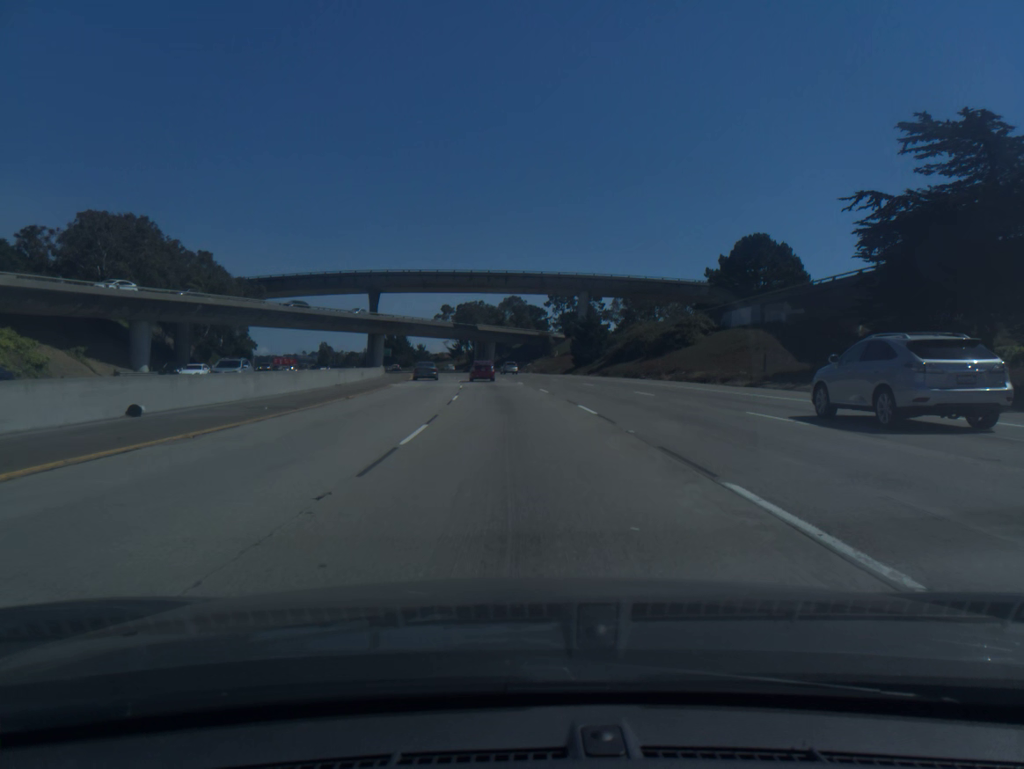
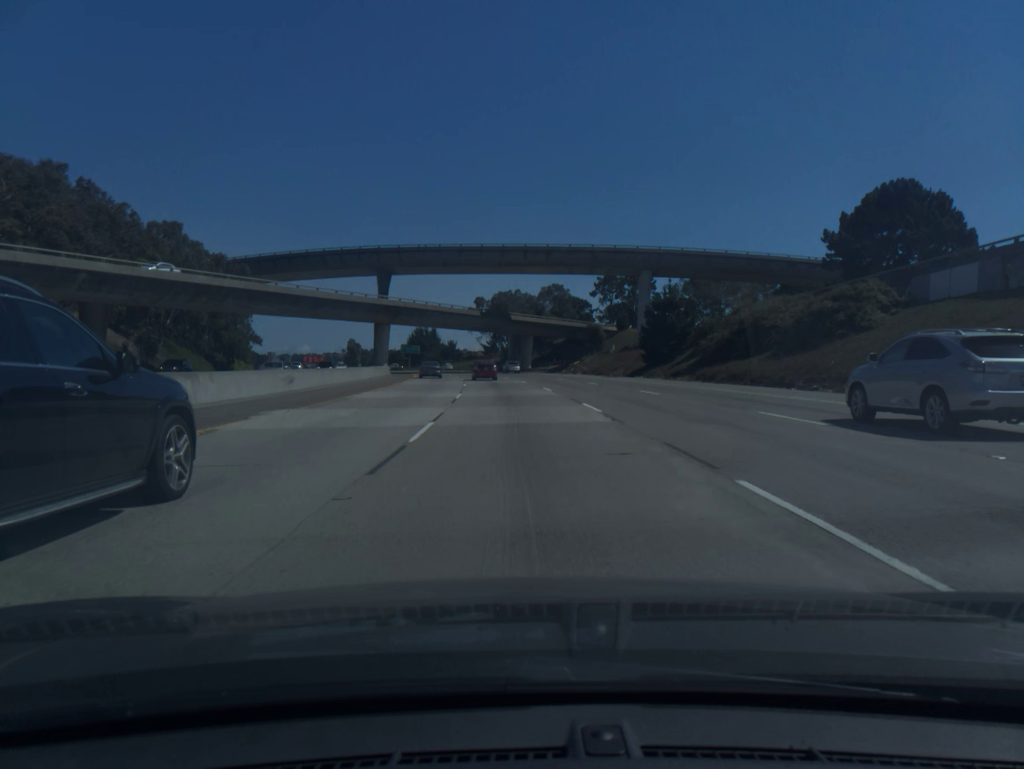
(-0.7, +29.1) m; -3°
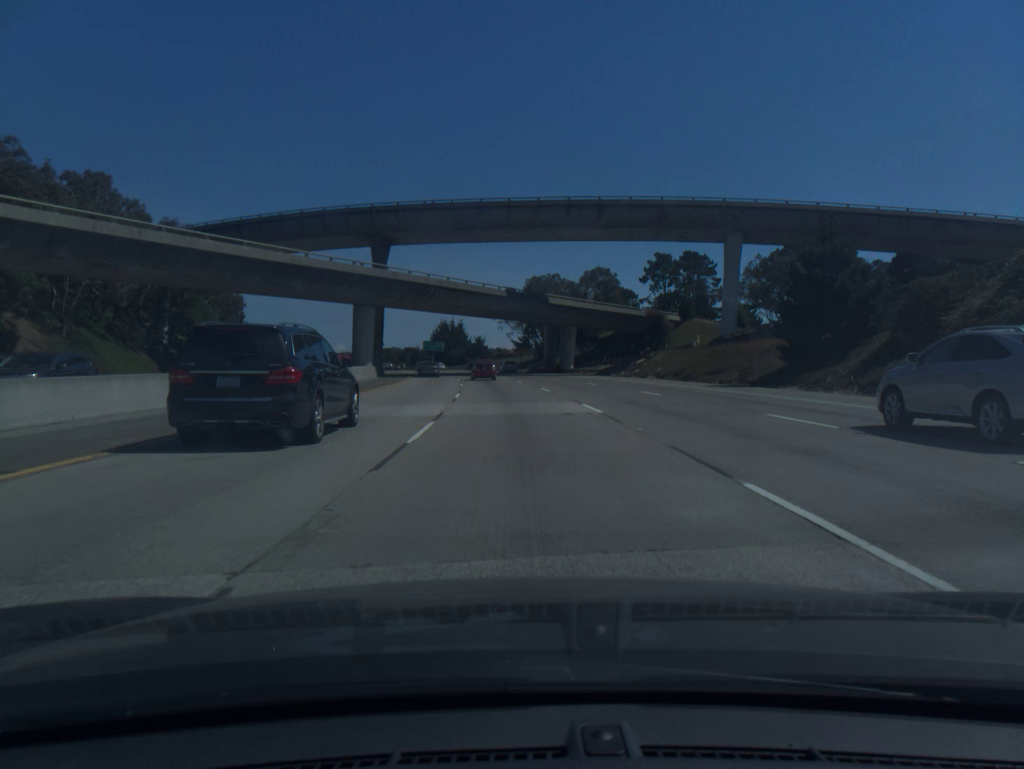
(-0.6, +29.3) m; -2°
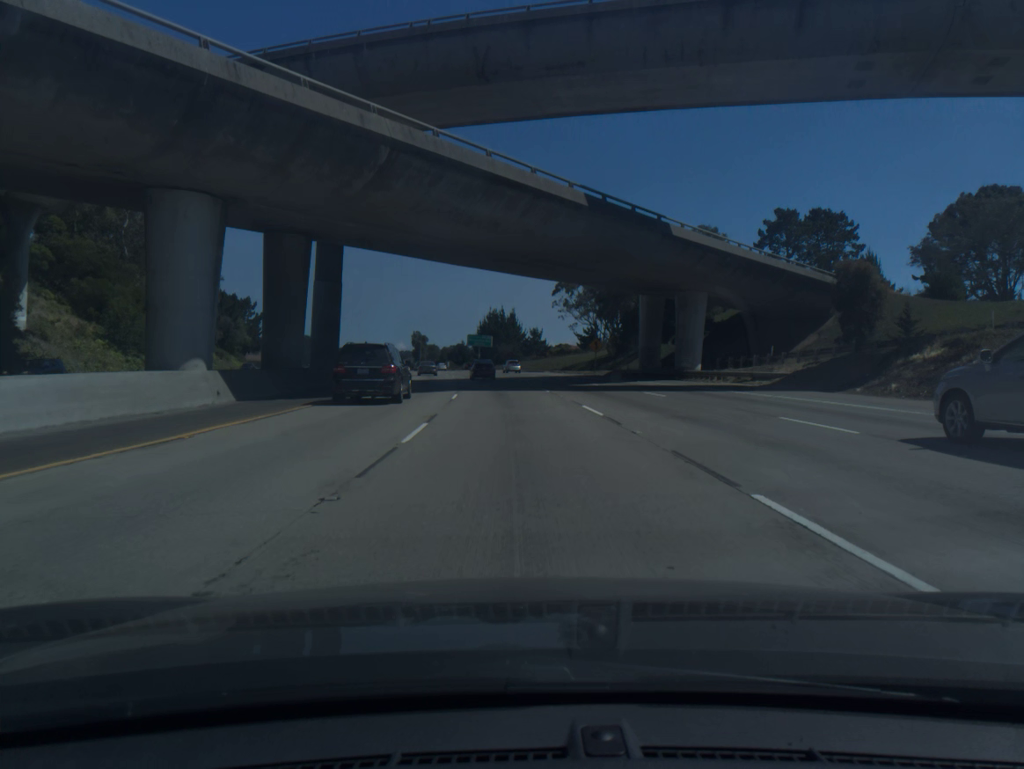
(-1.5, +44.3) m; -4°
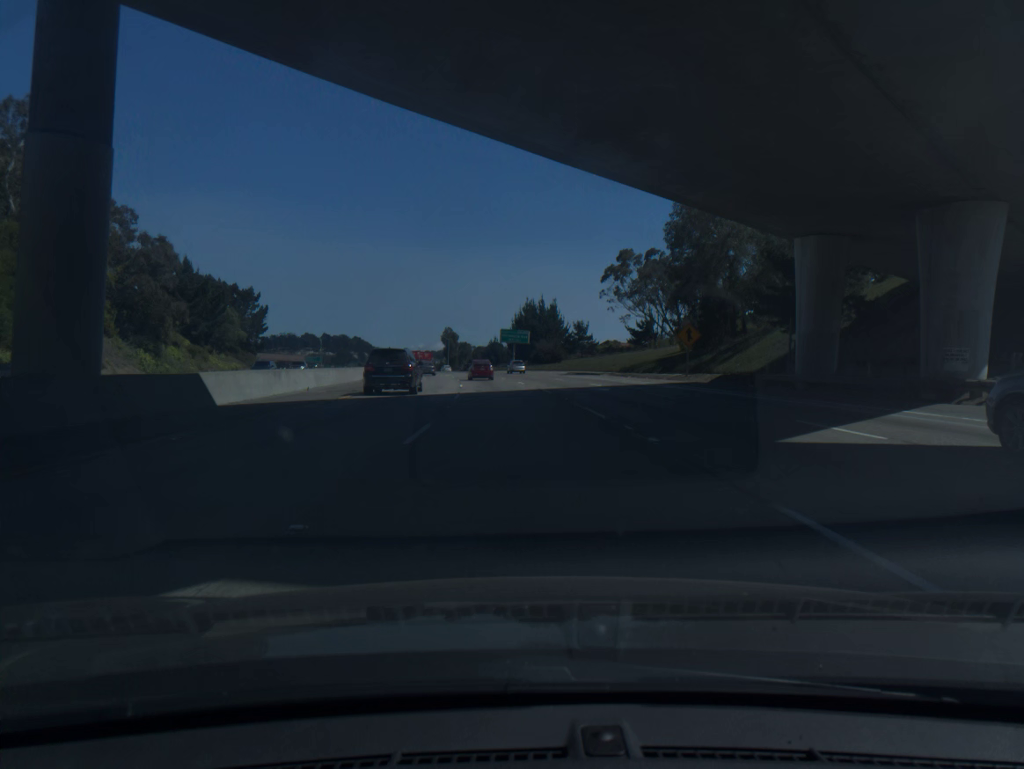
(-0.7, +29.6) m; -2°
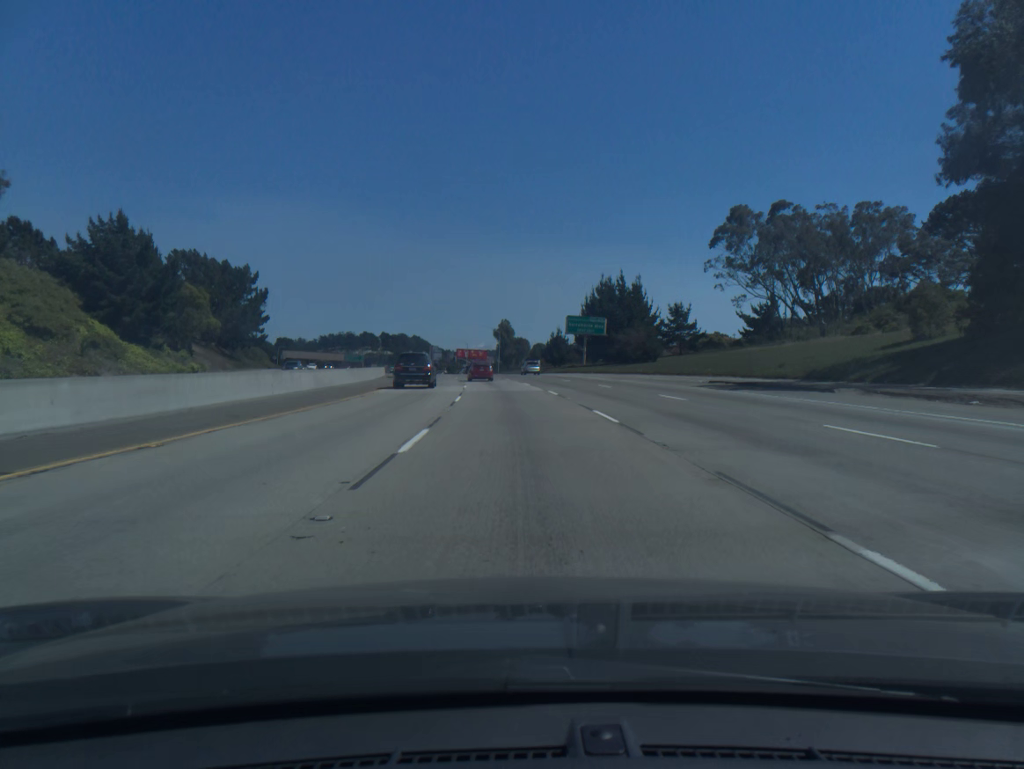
(-1.8, +44.6) m; -5°
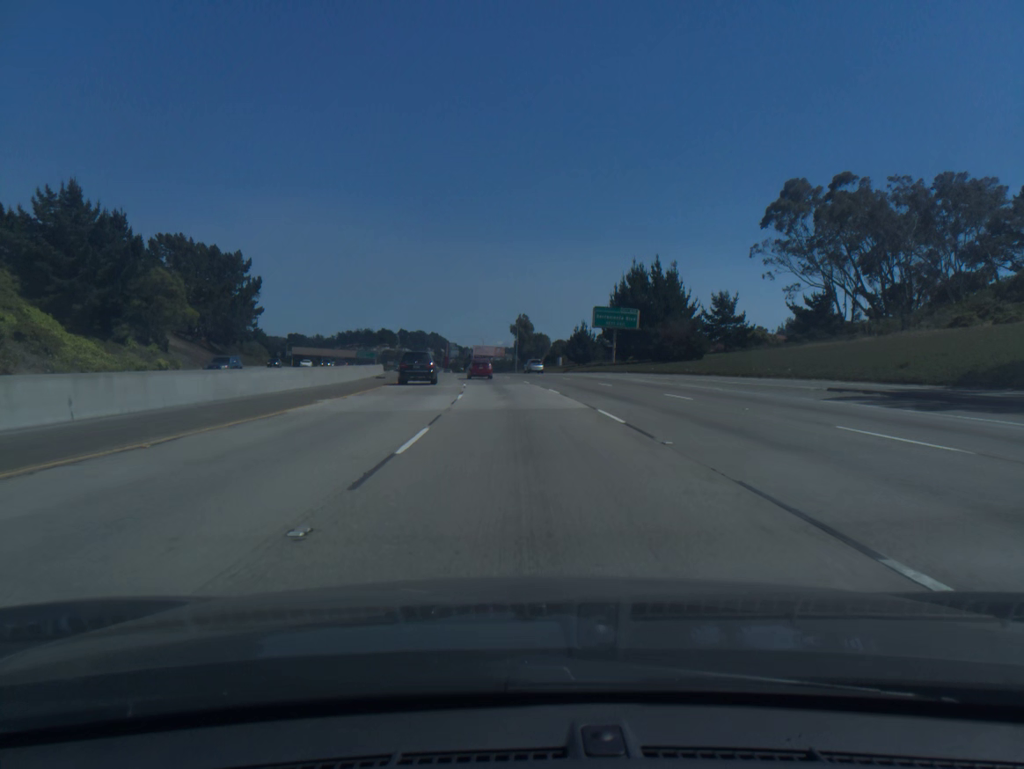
(-0.2, +15.0) m; -1°
